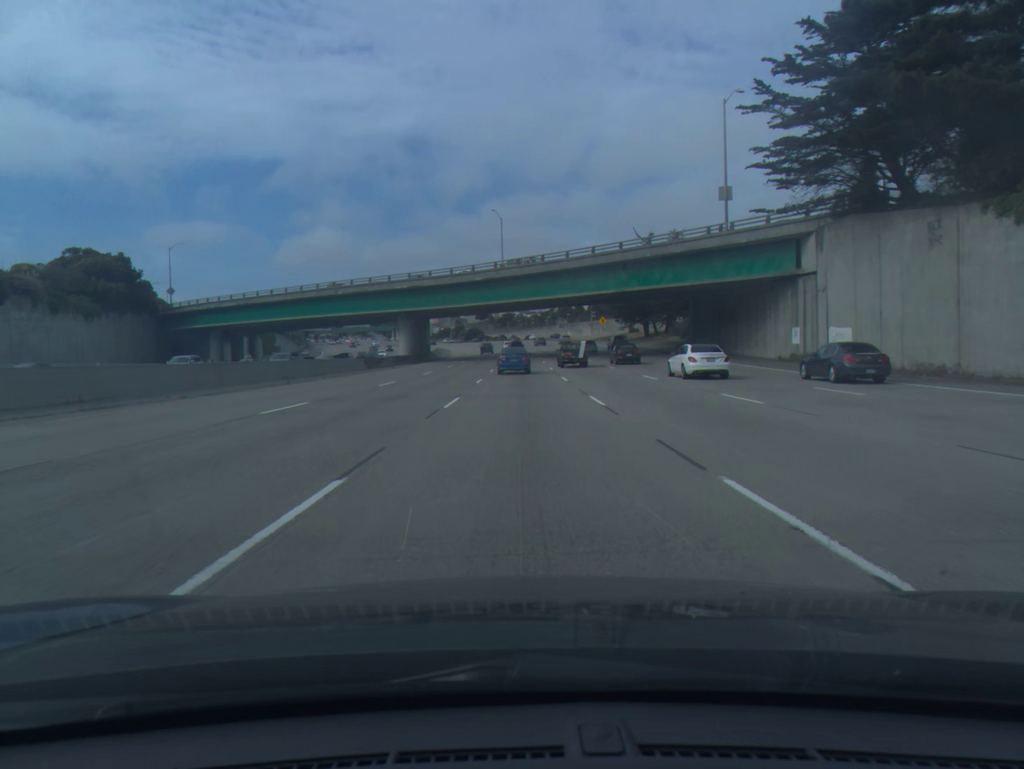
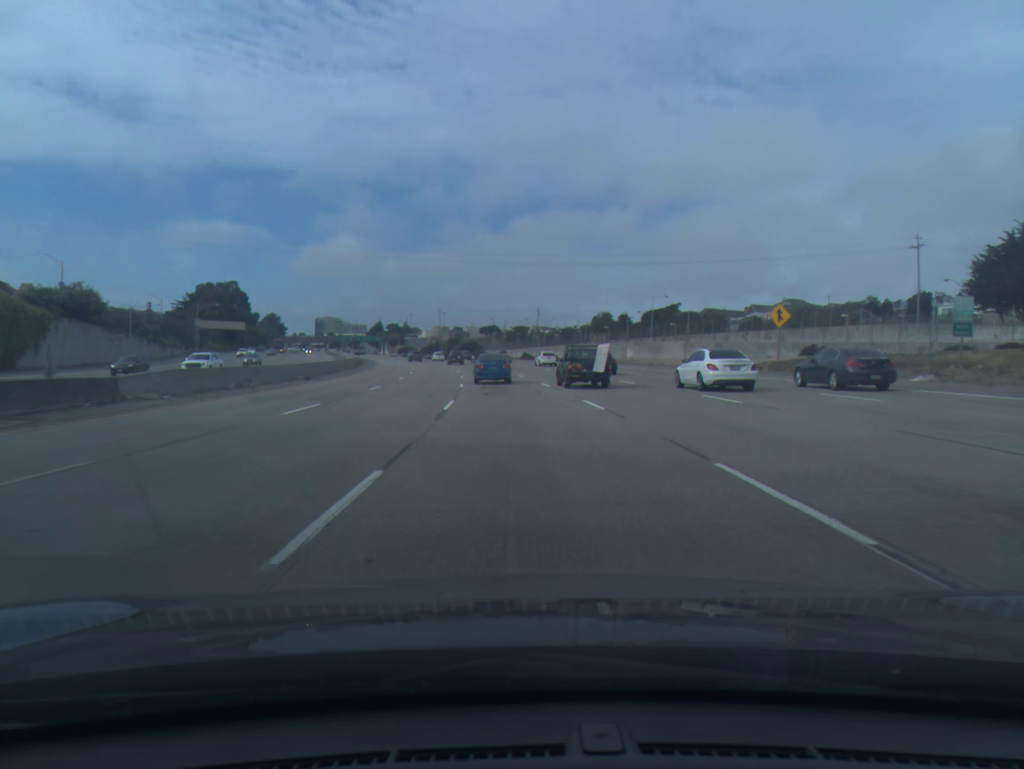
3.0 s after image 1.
(-0.3, +98.6) m; -1°
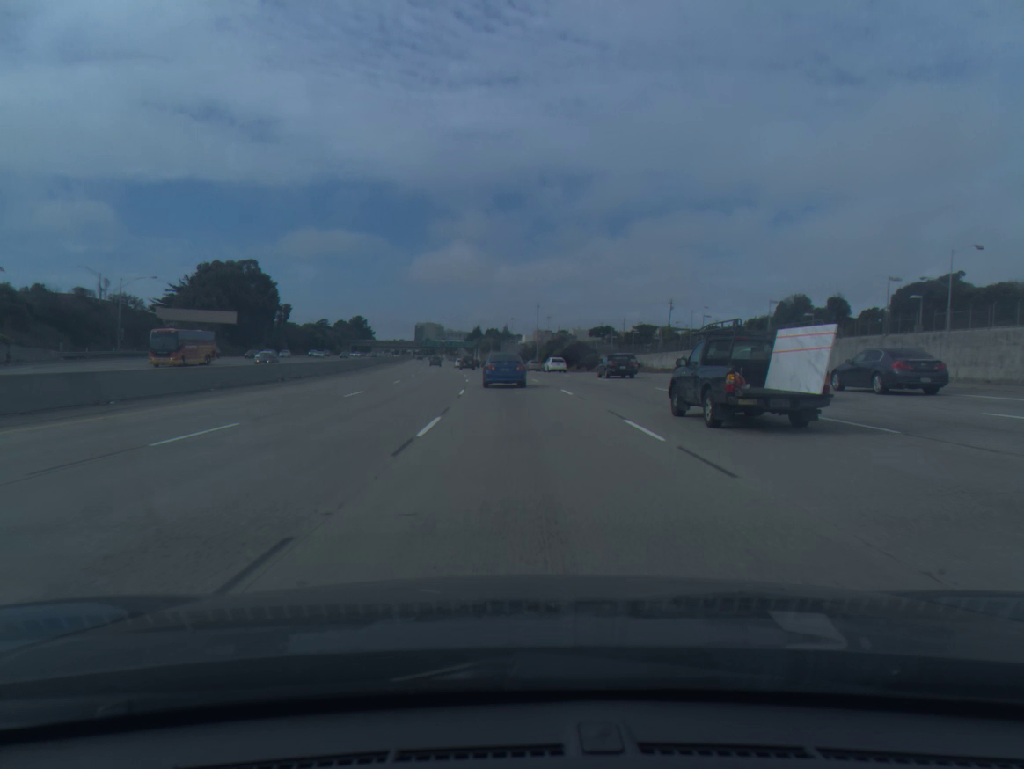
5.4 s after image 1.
(-5.0, +77.9) m; -8°
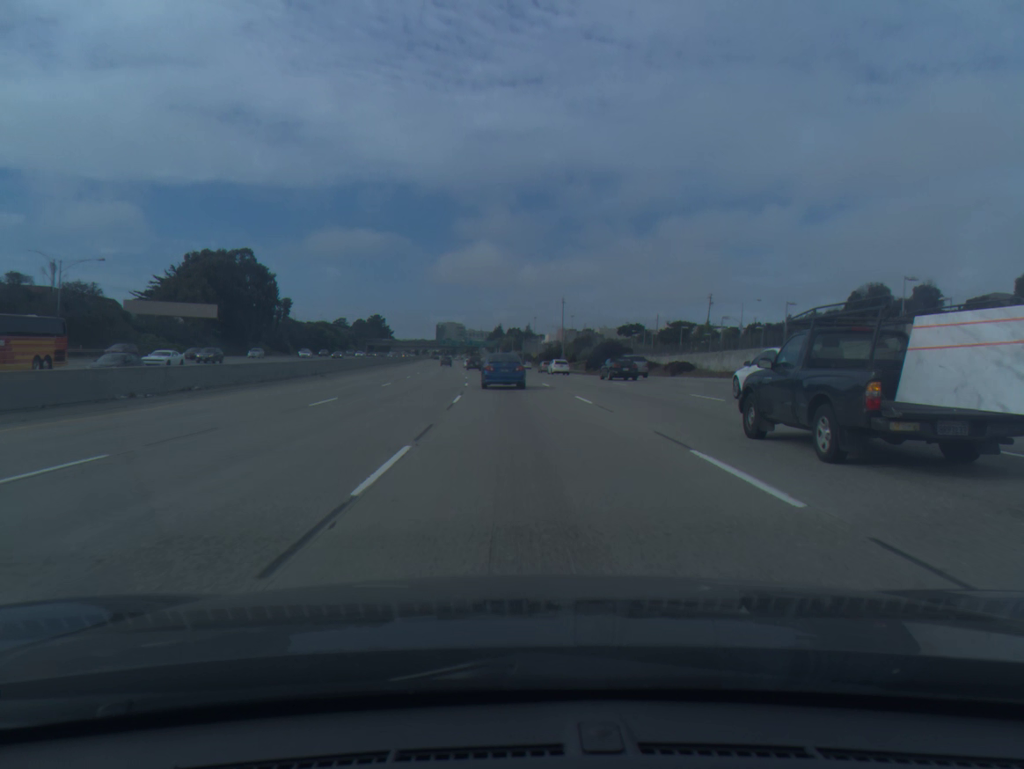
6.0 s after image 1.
(-0.3, +19.5) m; -2°
